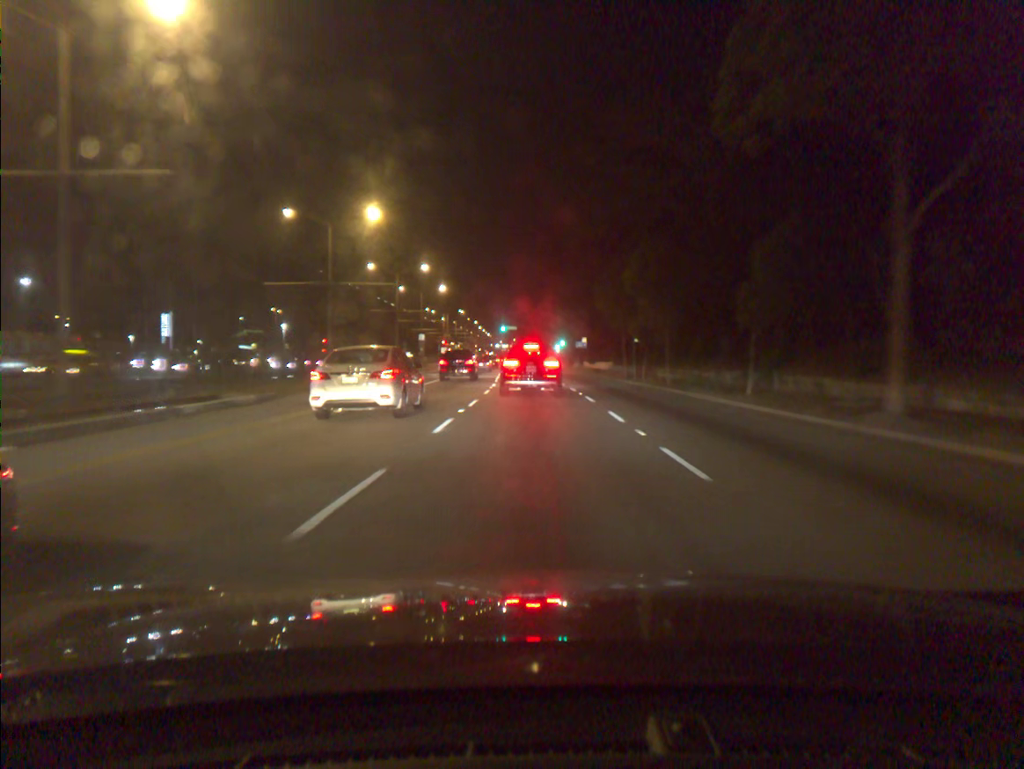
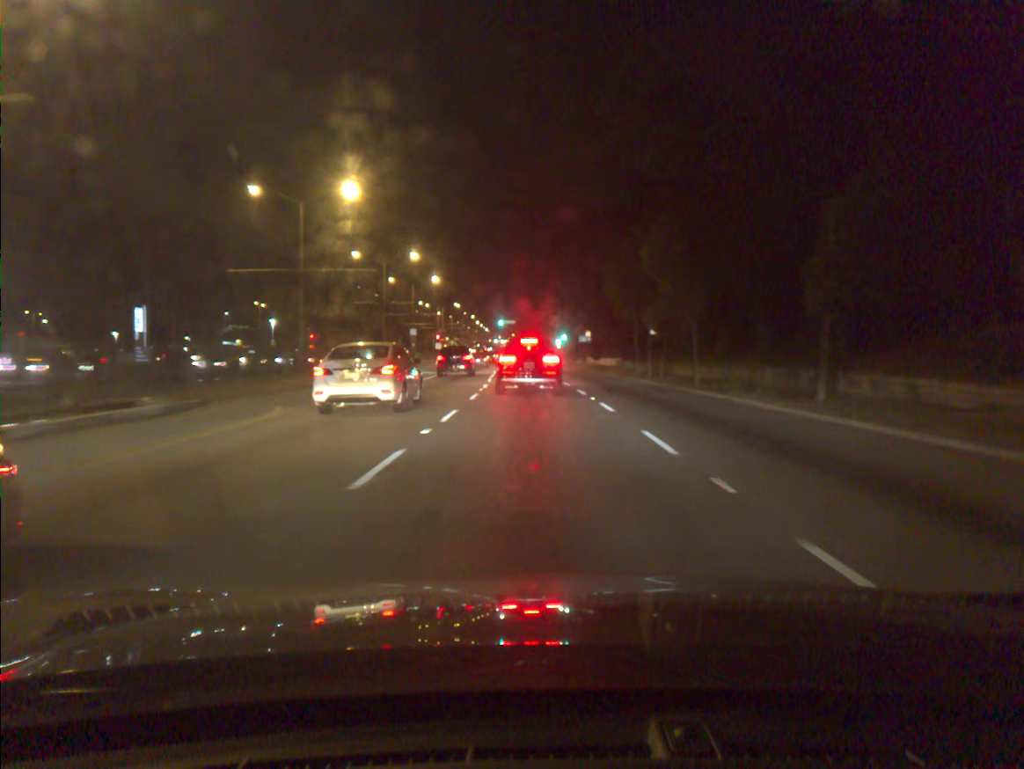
(0.0, +5.6) m; 0°
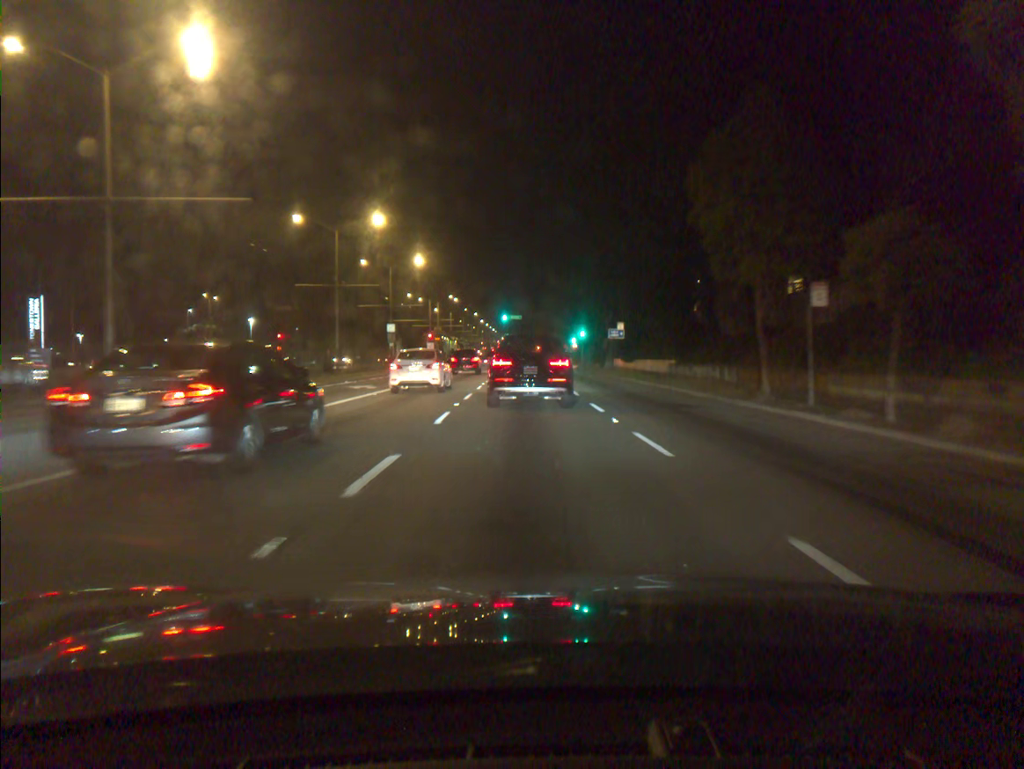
(-0.1, +21.8) m; -1°
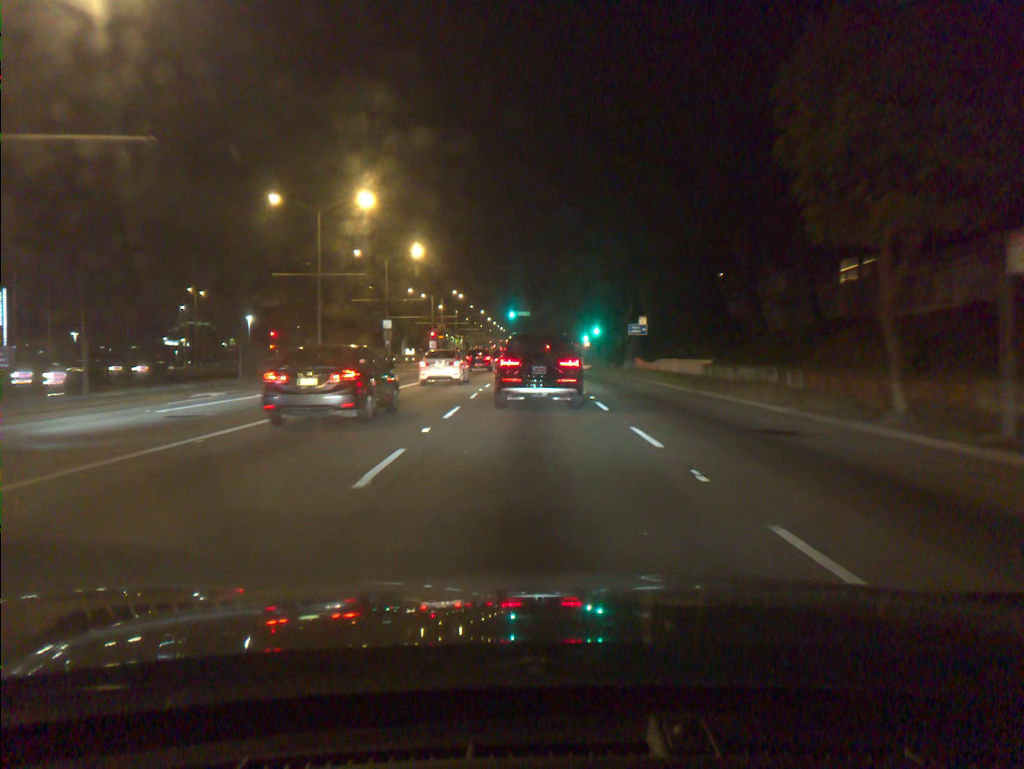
(-0.1, +6.8) m; -1°
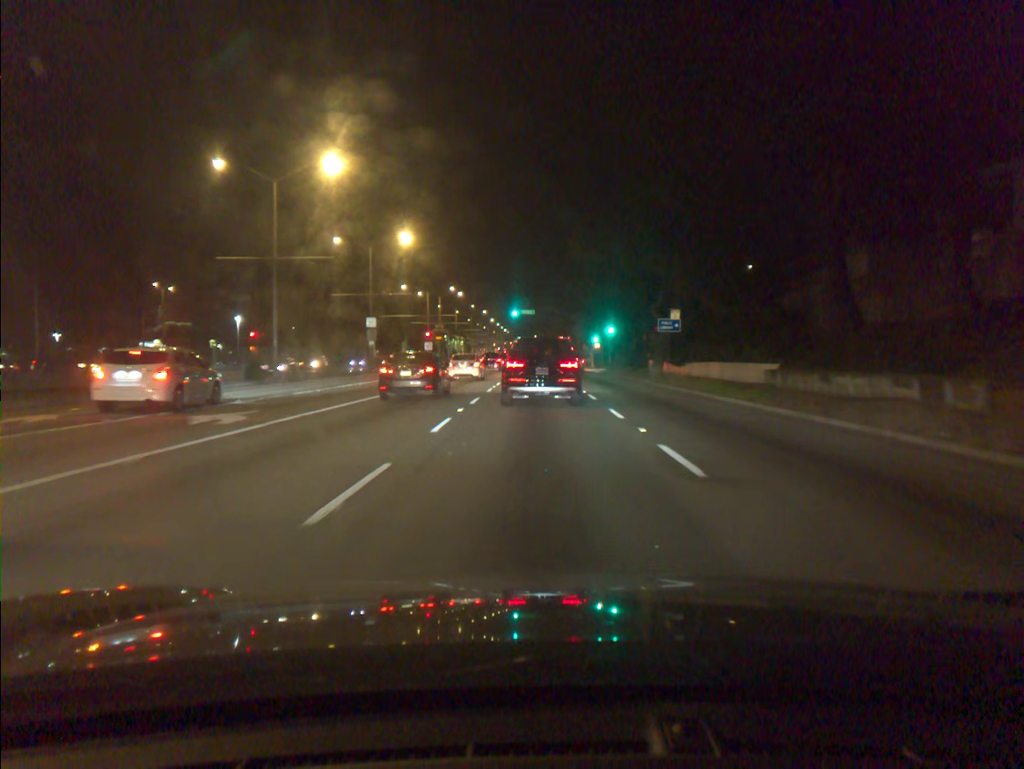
(0.0, +9.3) m; 0°
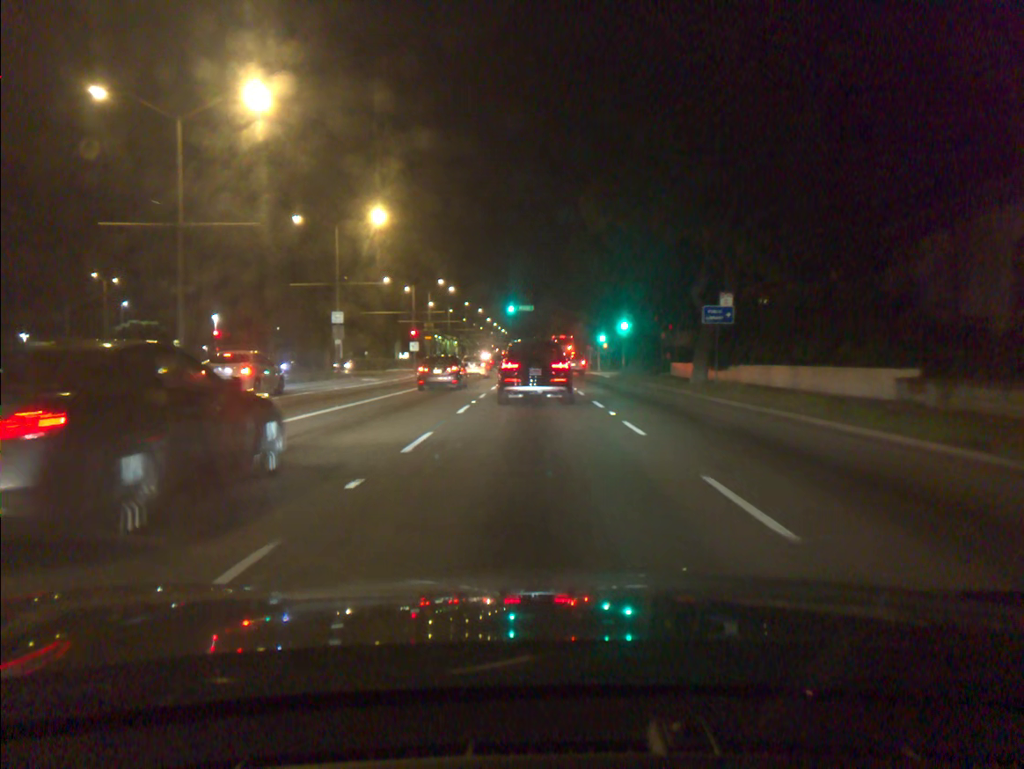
(0.0, +10.3) m; 0°
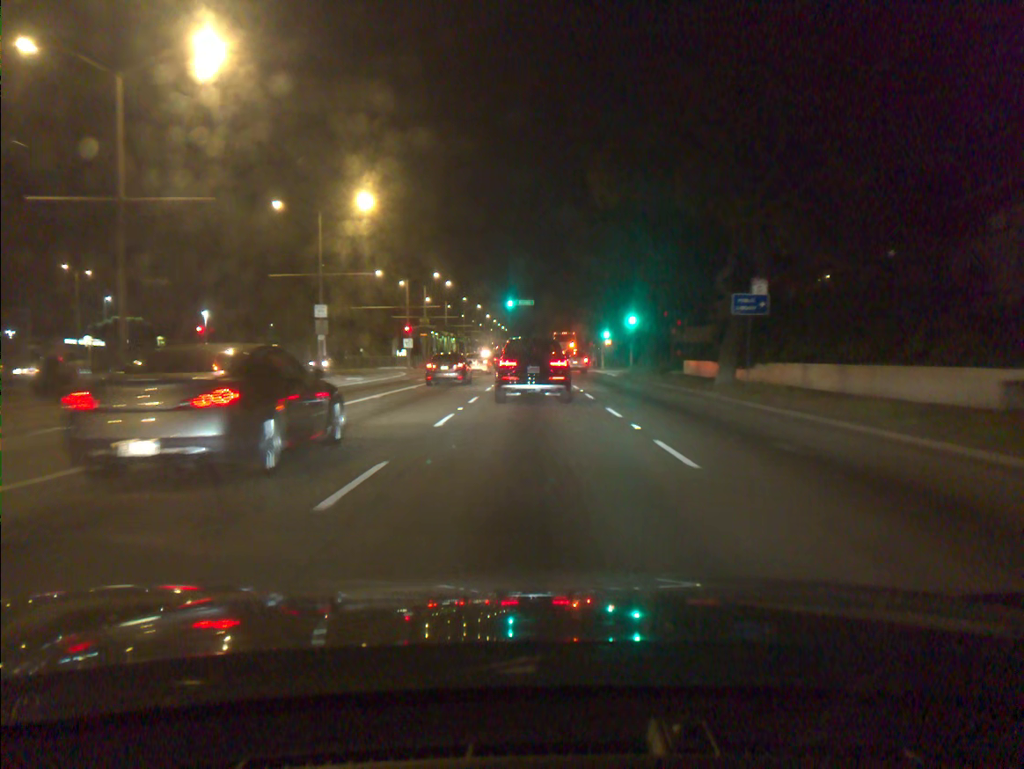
(0.0, +4.0) m; 0°
